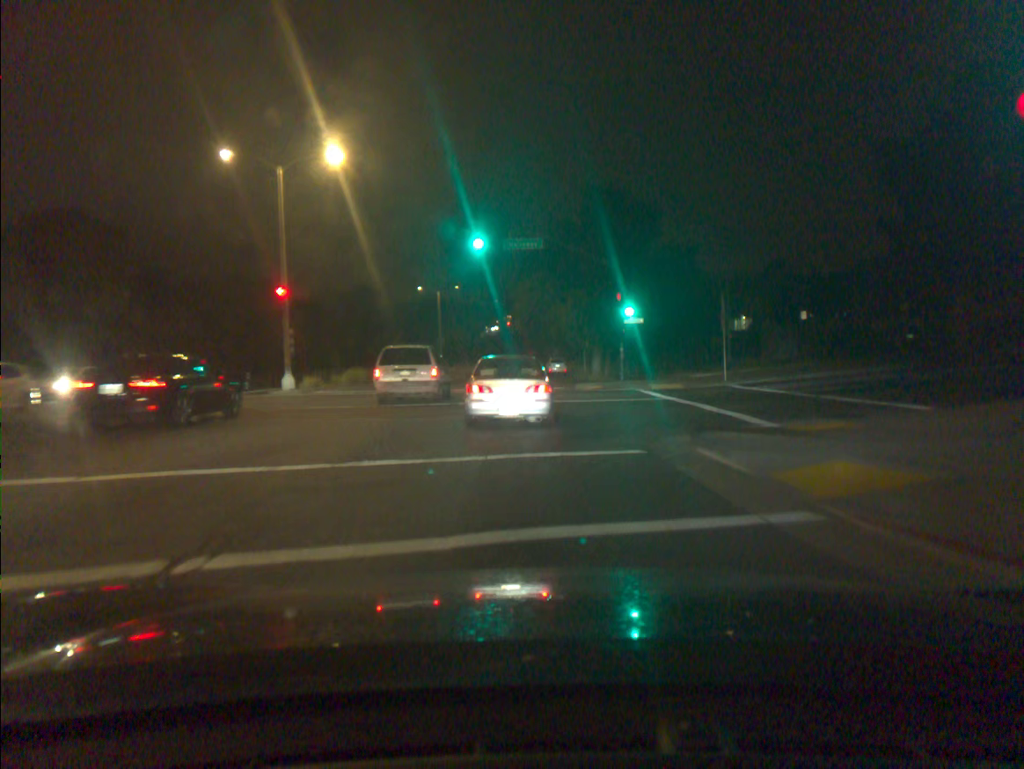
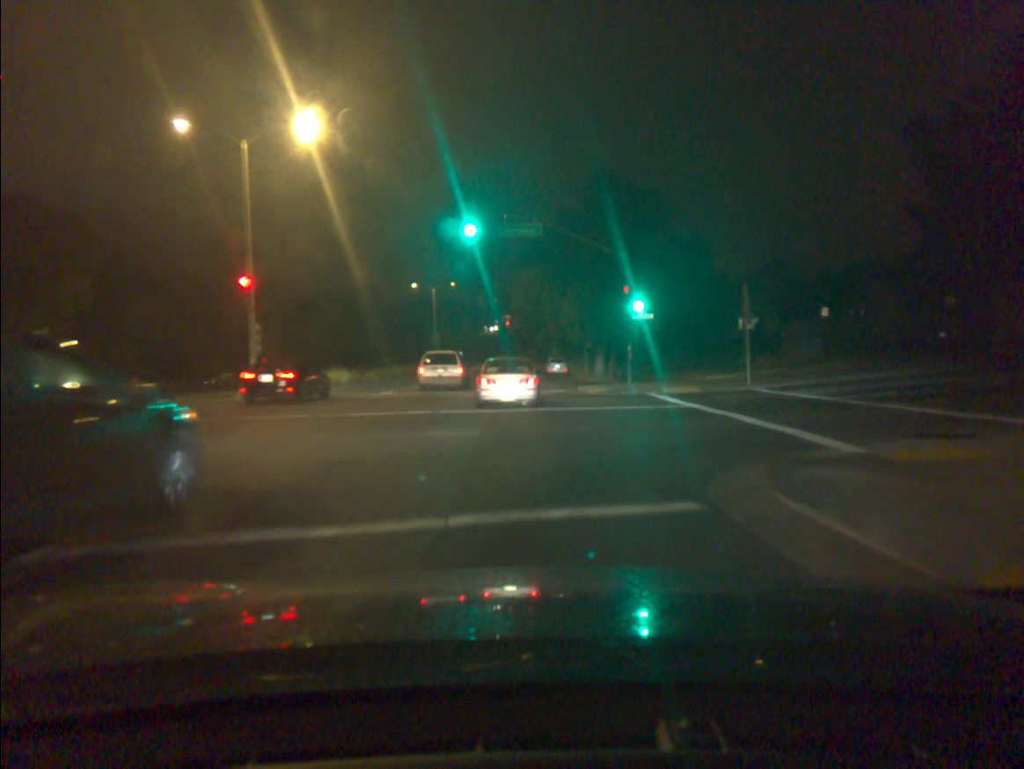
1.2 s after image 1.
(0.0, +3.9) m; 0°
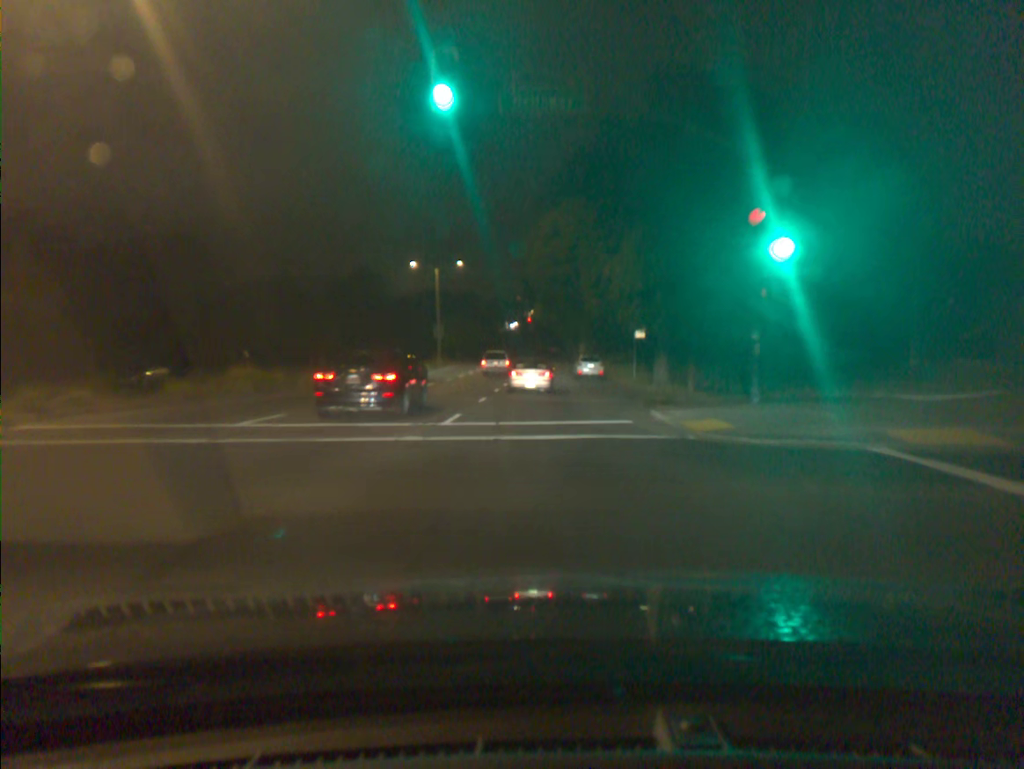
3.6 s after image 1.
(-0.2, +16.1) m; -1°
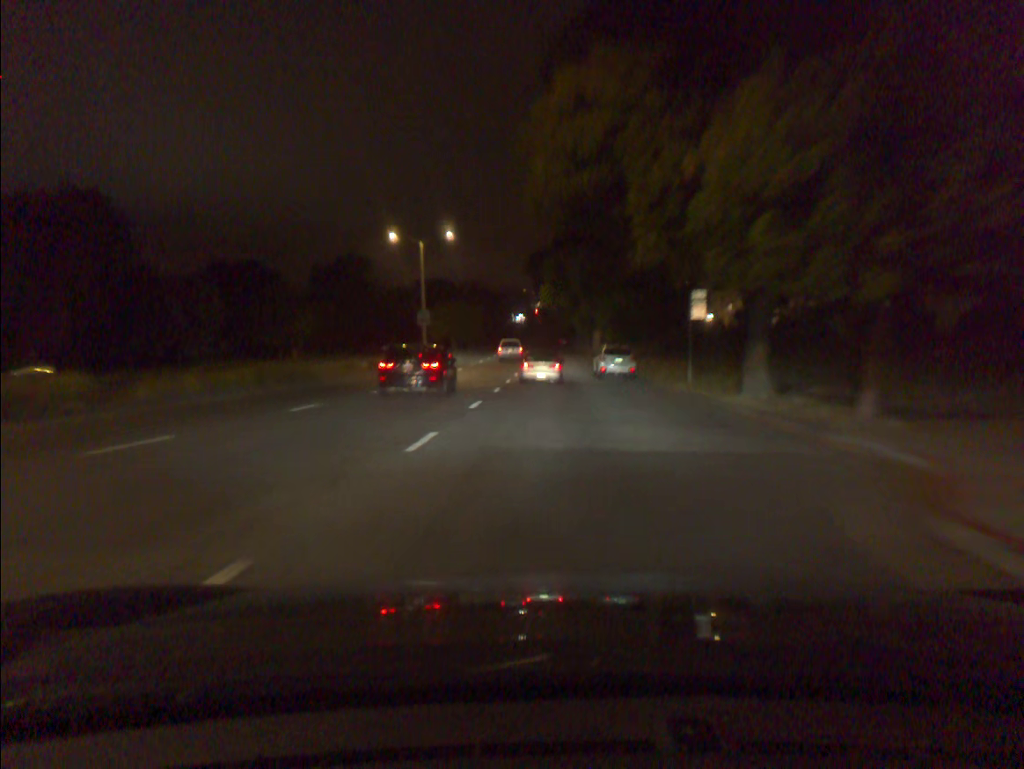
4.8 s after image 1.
(0.0, +12.8) m; 0°
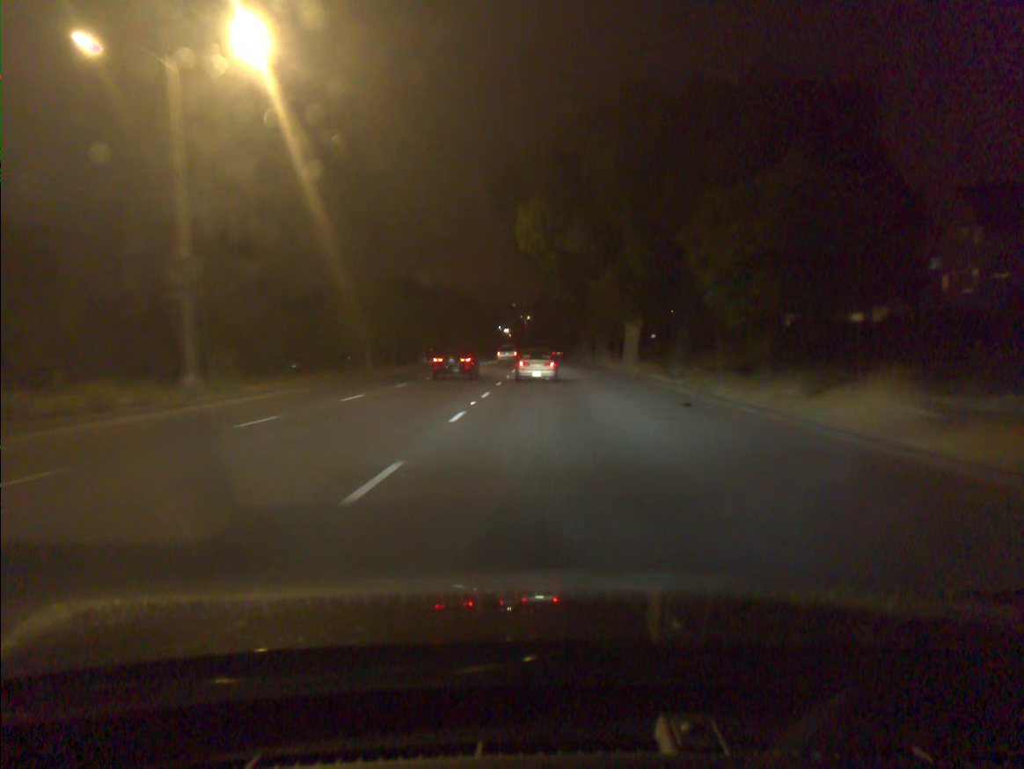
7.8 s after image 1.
(+0.2, +39.4) m; +1°
